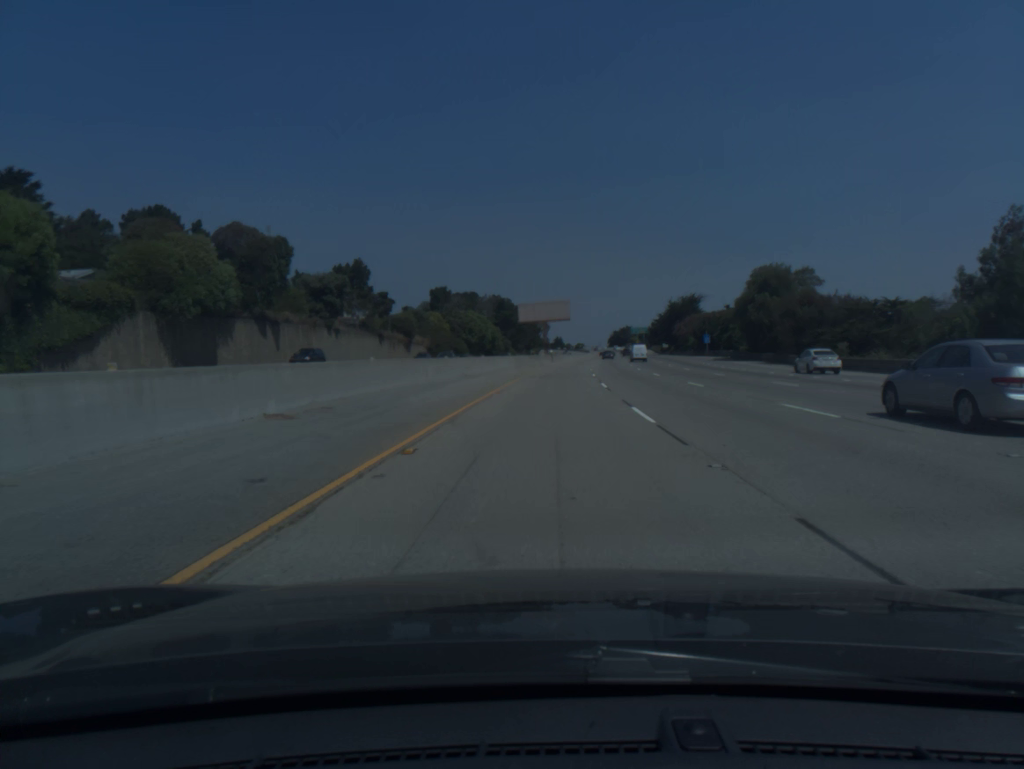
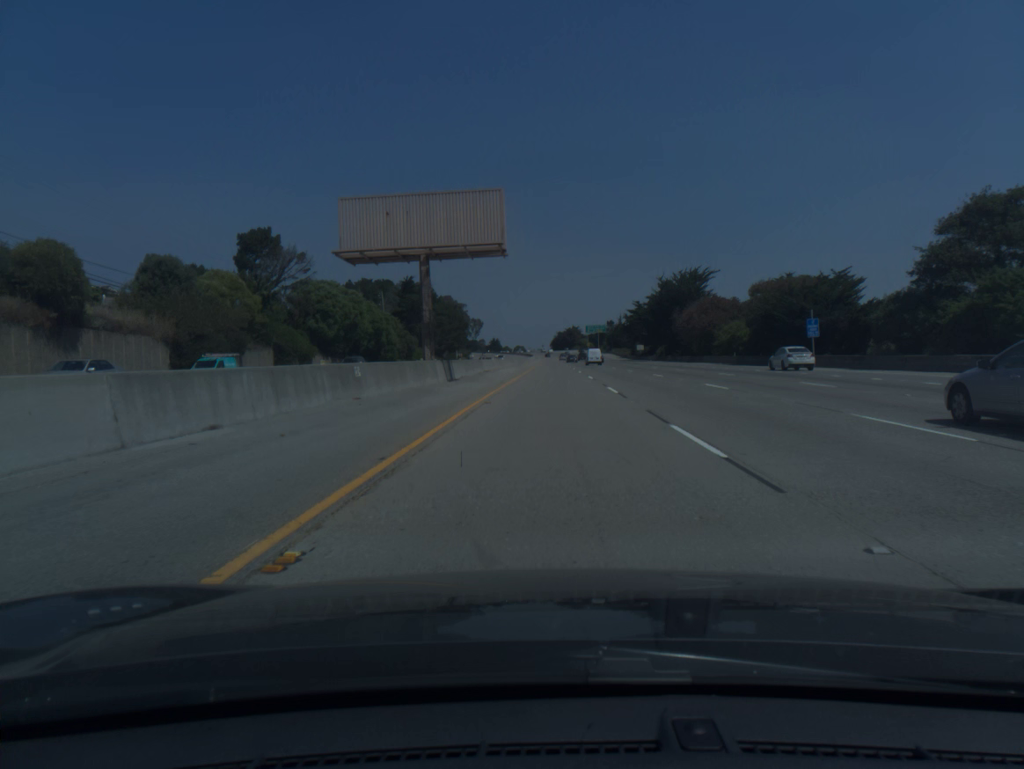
(+3.0, +77.6) m; +5°
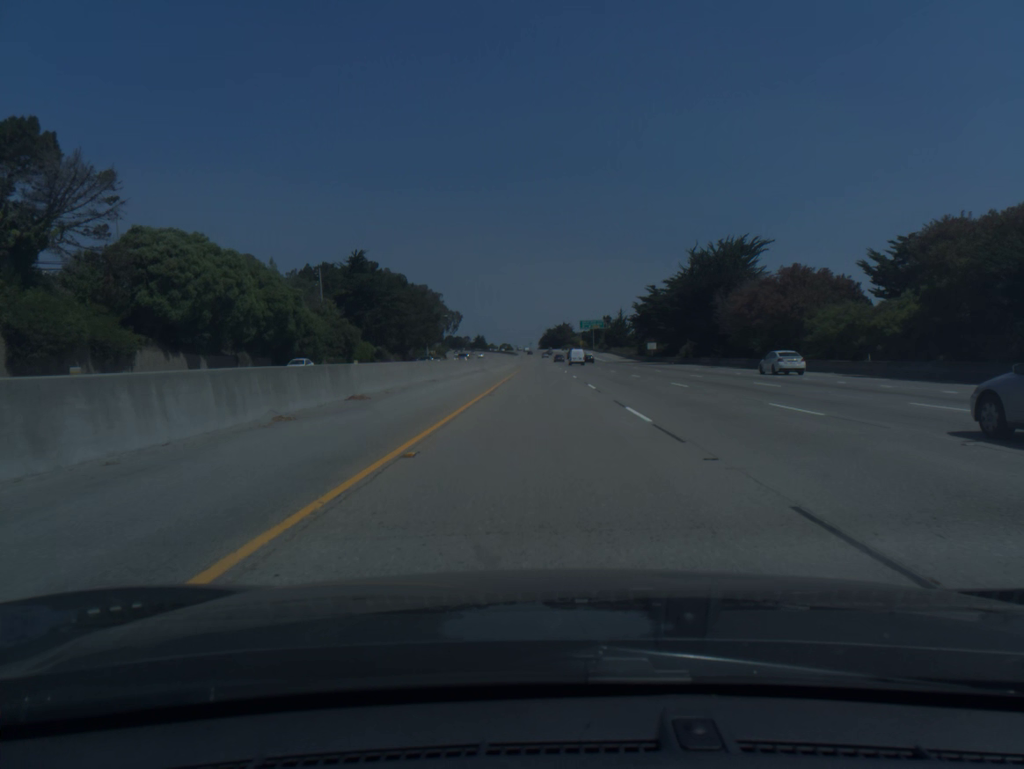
(+0.4, +38.9) m; +1°
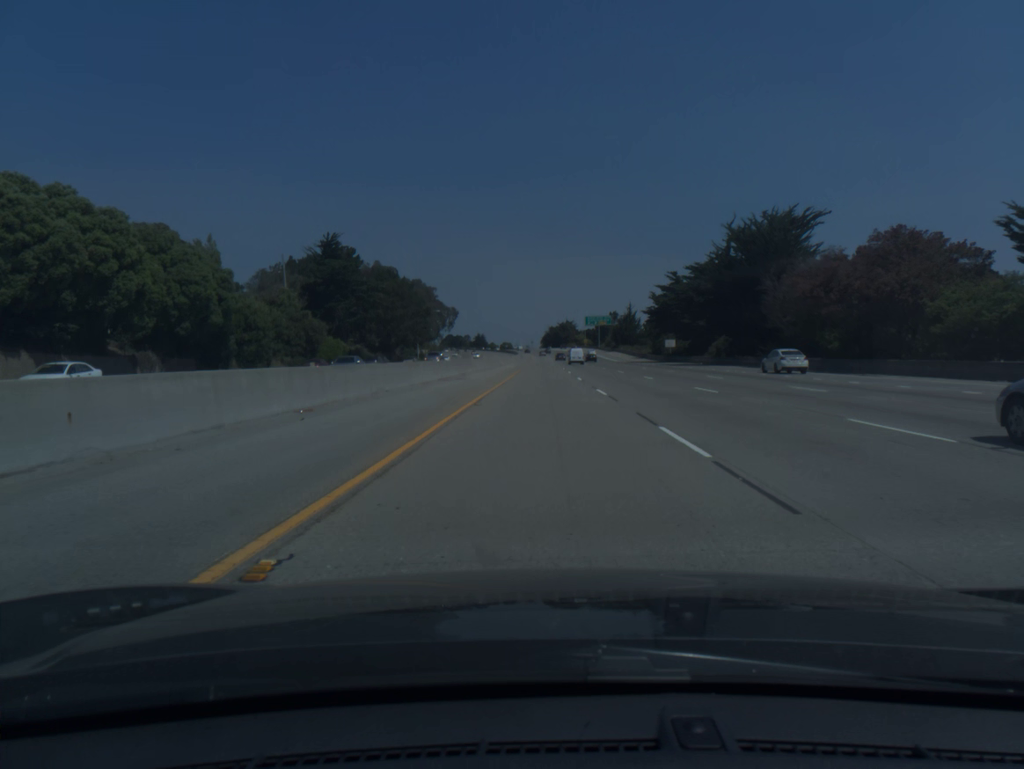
(0.0, +19.5) m; 0°
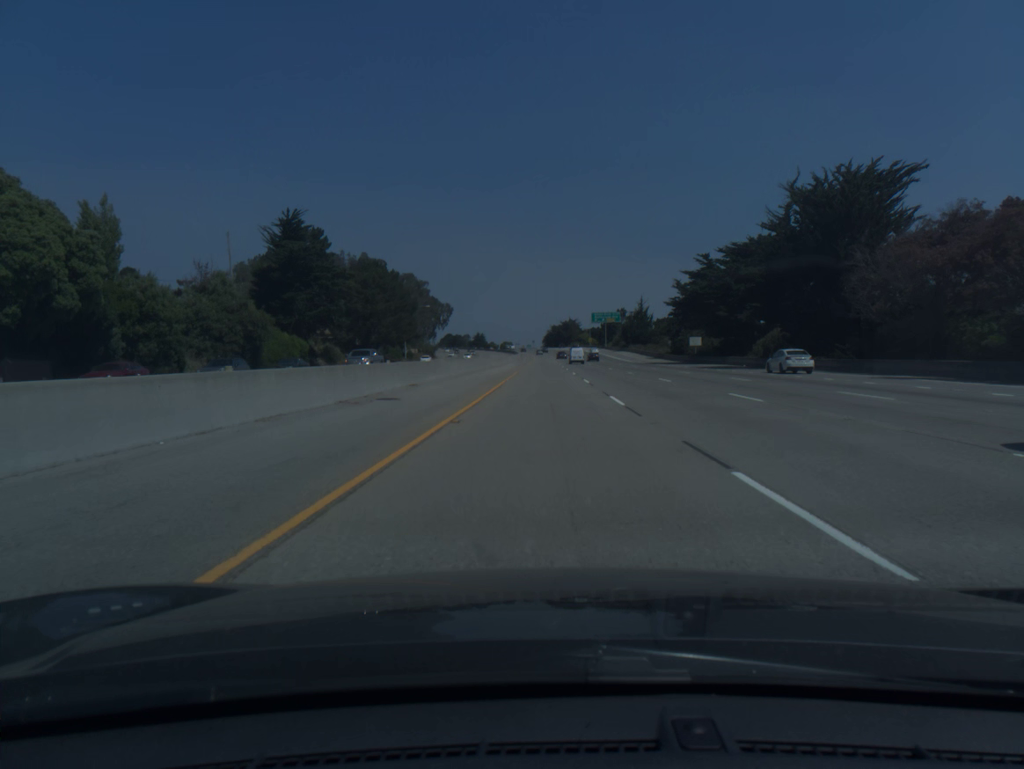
(0.0, +19.6) m; 0°
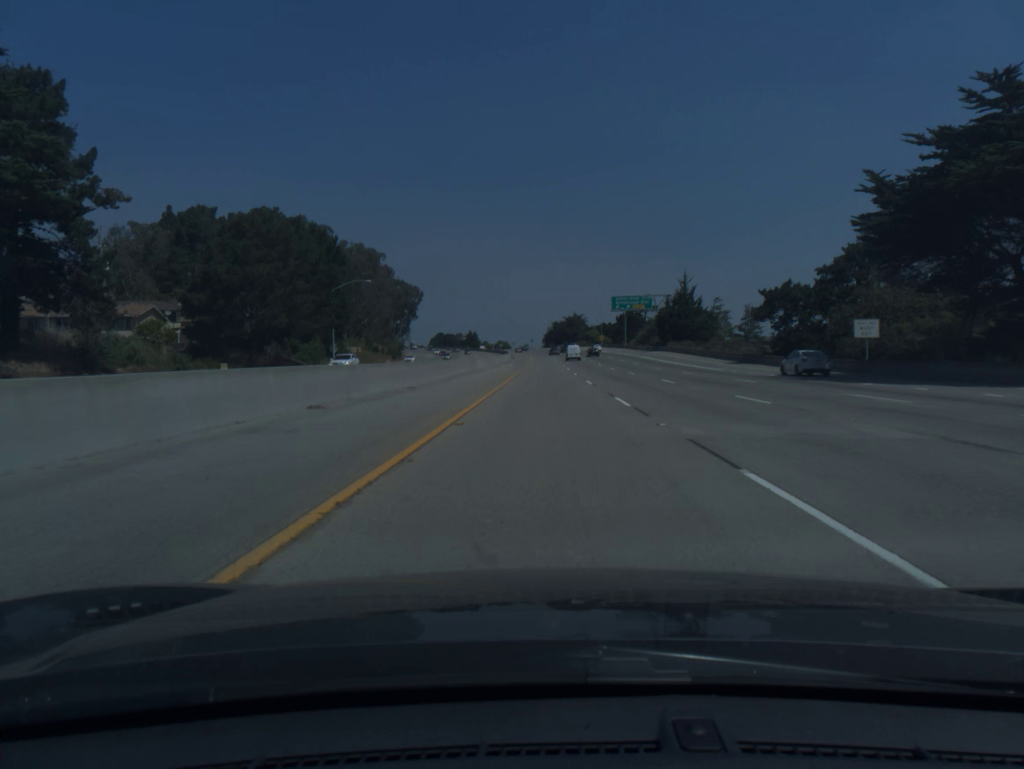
(-0.1, +58.8) m; 0°
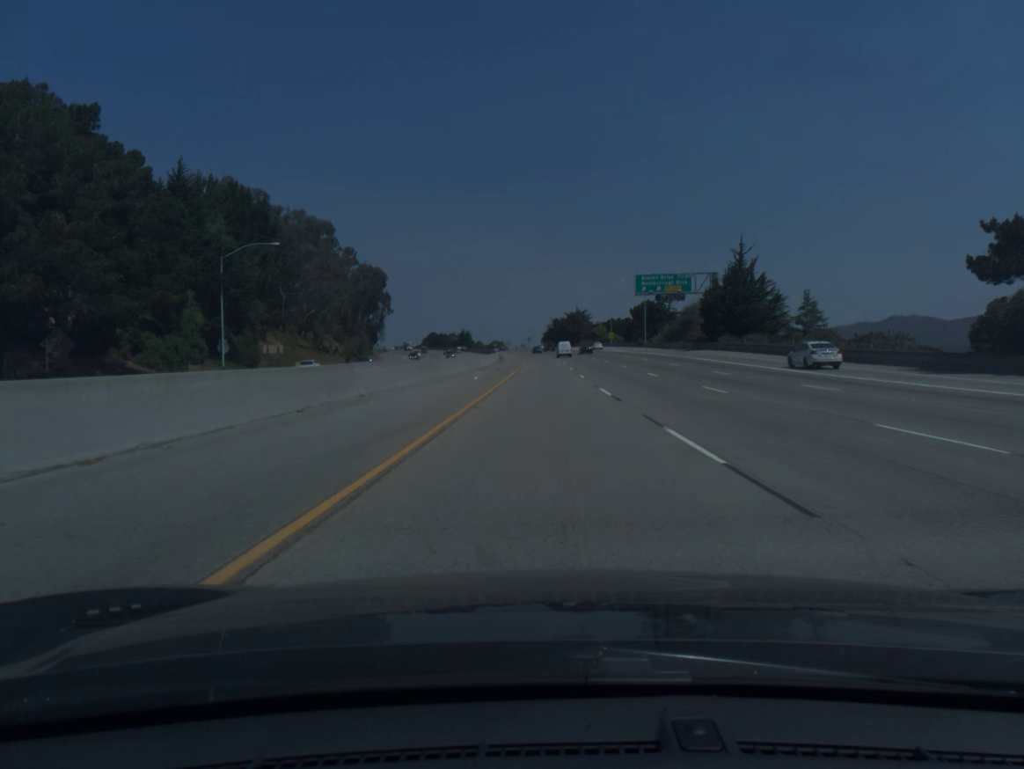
(0.0, +39.2) m; 0°
